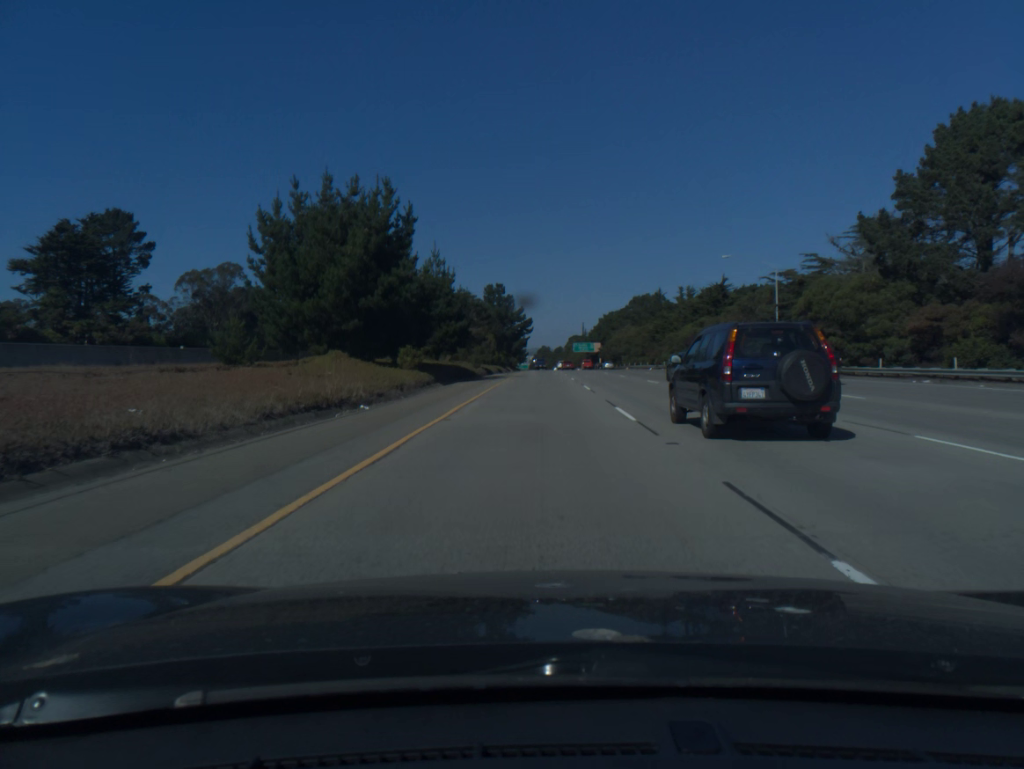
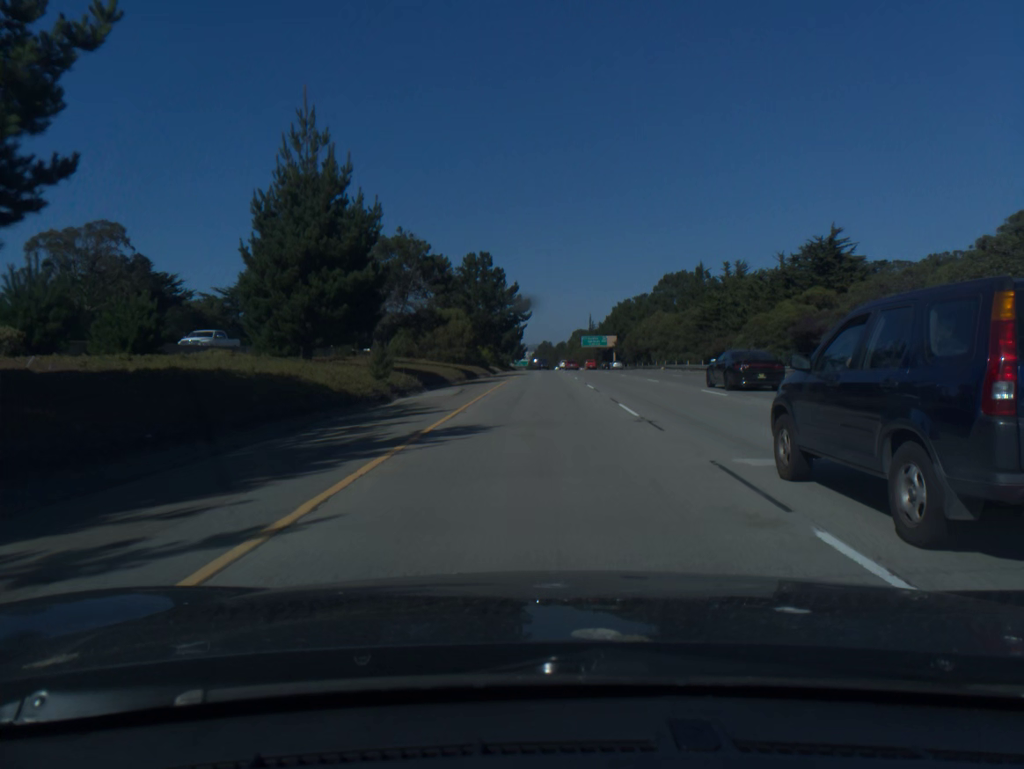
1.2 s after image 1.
(-0.1, +42.0) m; 0°
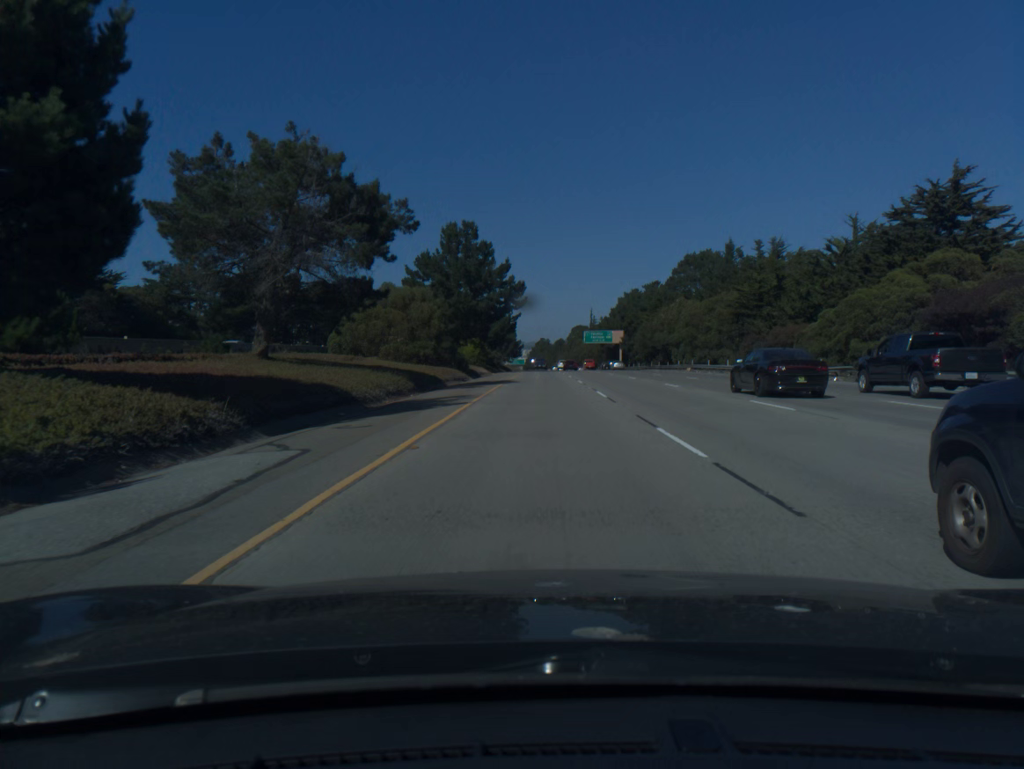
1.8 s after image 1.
(0.0, +21.1) m; 0°
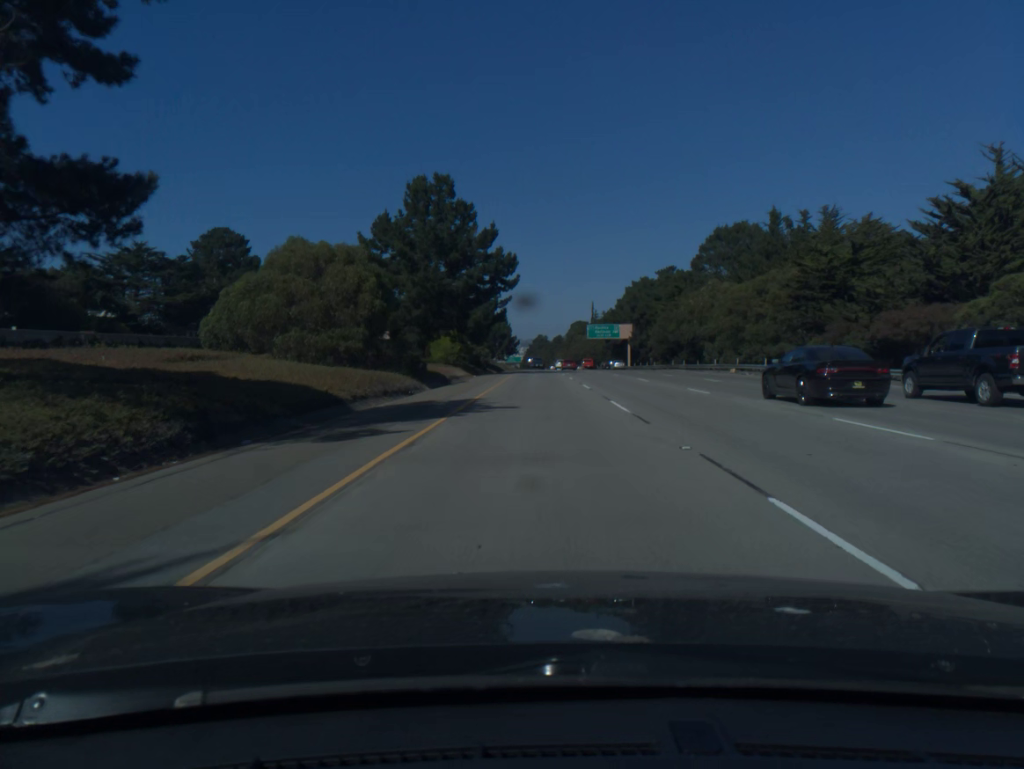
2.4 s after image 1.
(0.0, +21.1) m; 0°
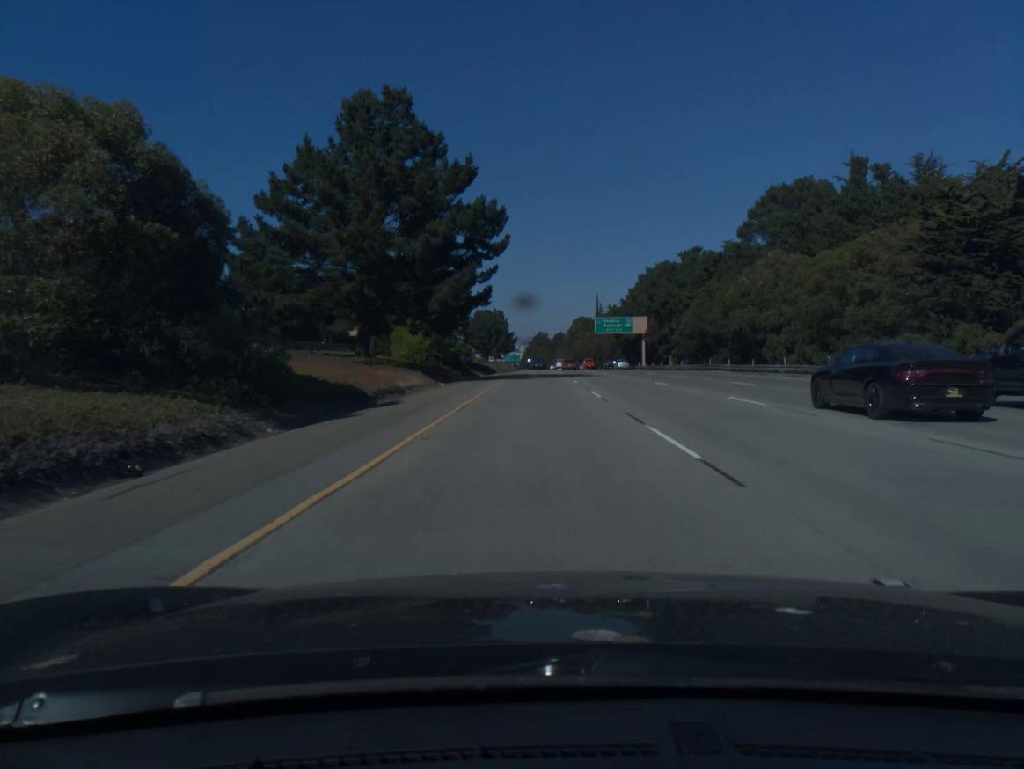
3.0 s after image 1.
(0.0, +21.1) m; 0°
